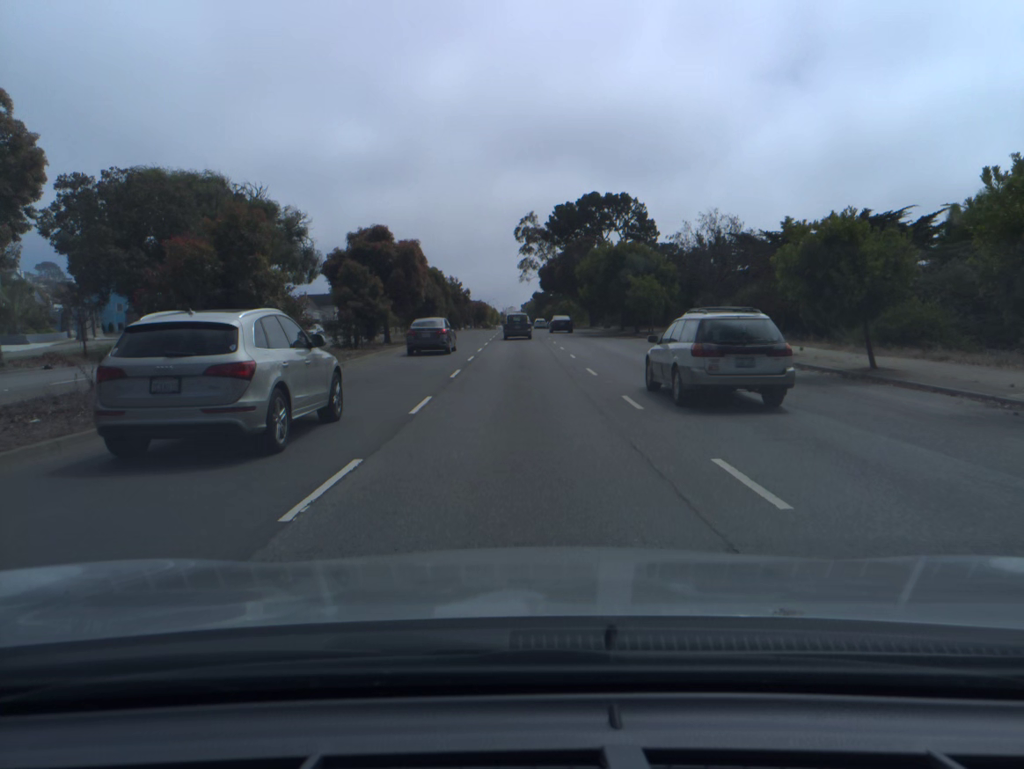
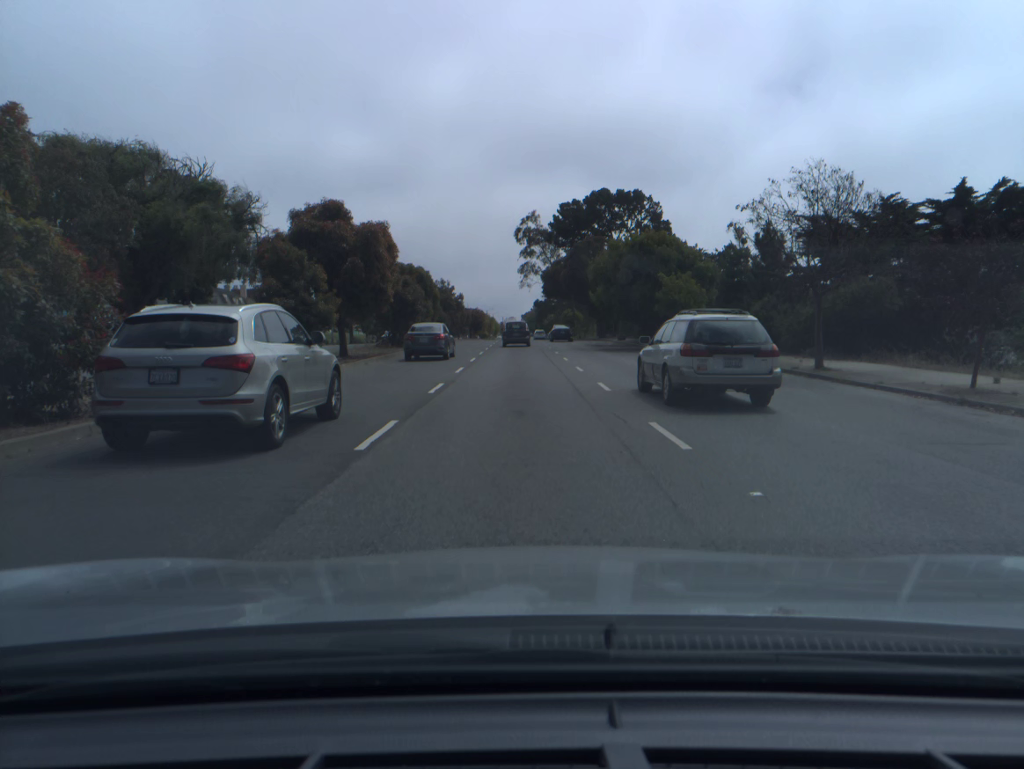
(0.0, +11.3) m; 0°
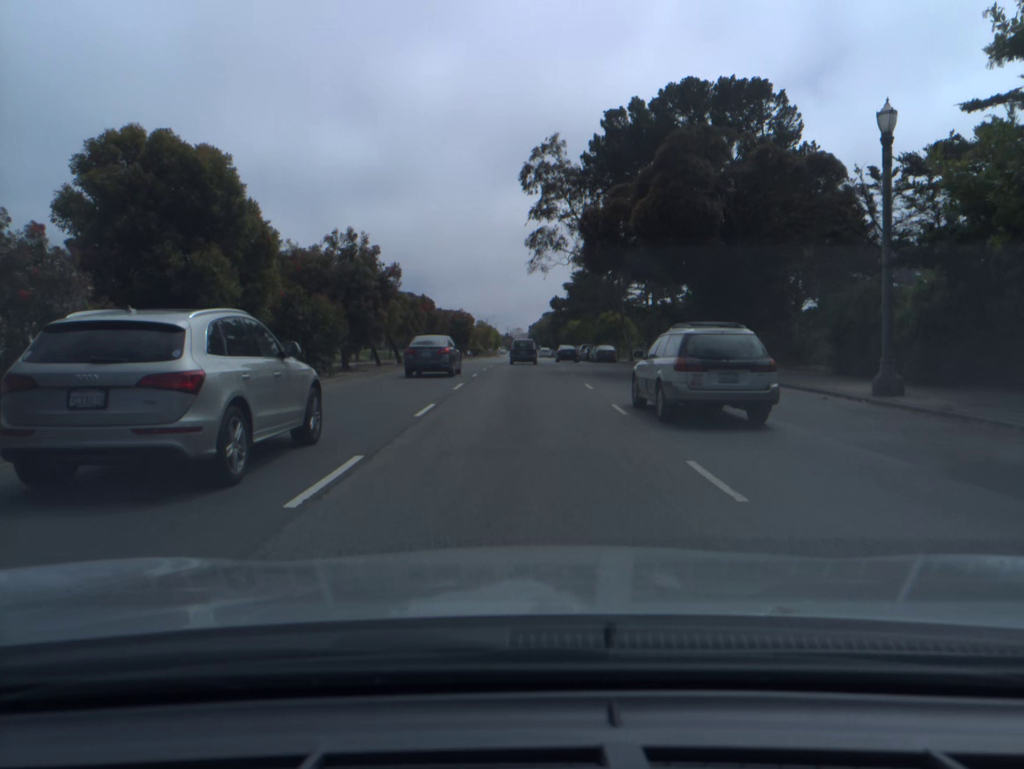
(-0.3, +45.4) m; -1°
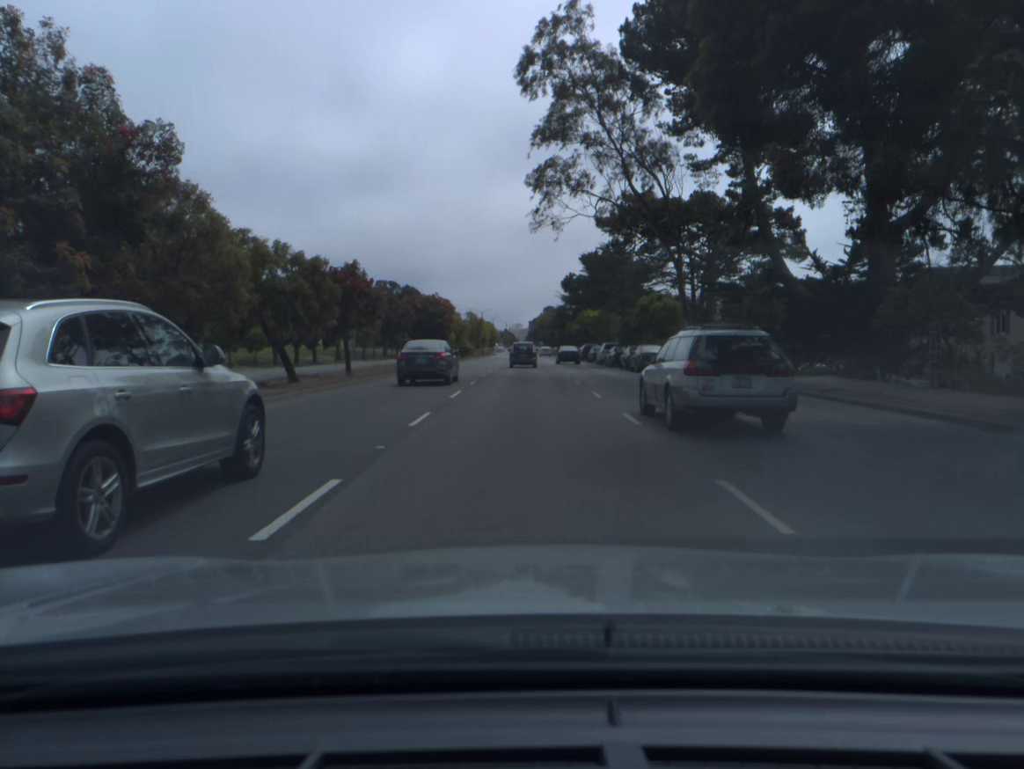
(0.0, +23.0) m; 0°
